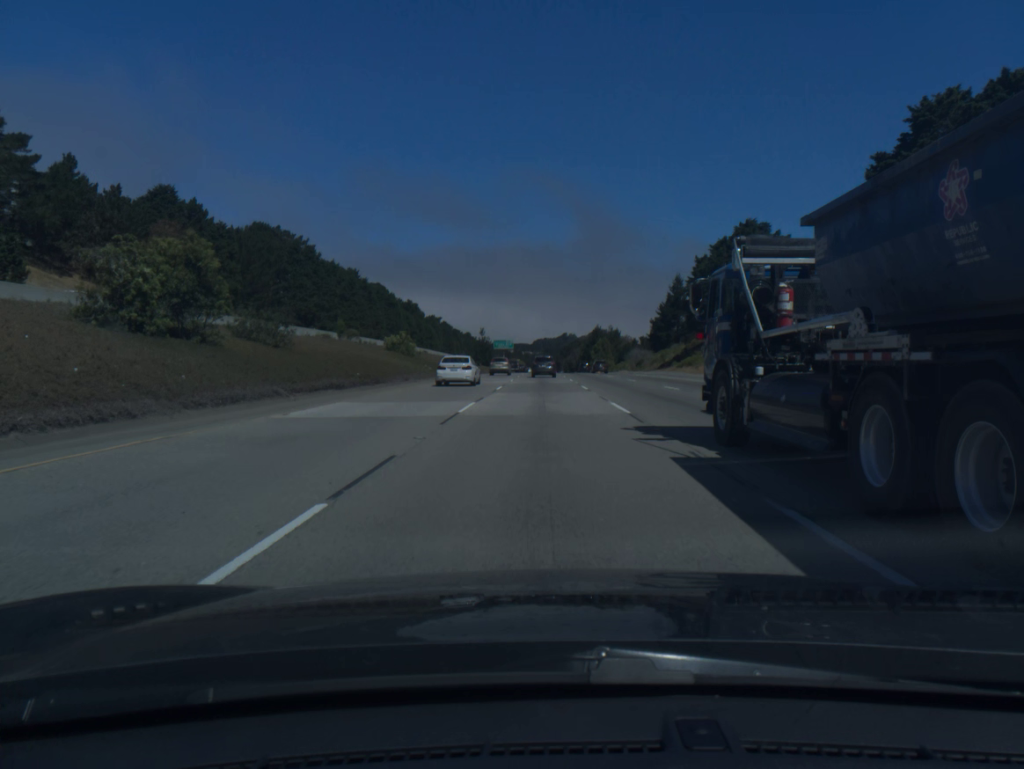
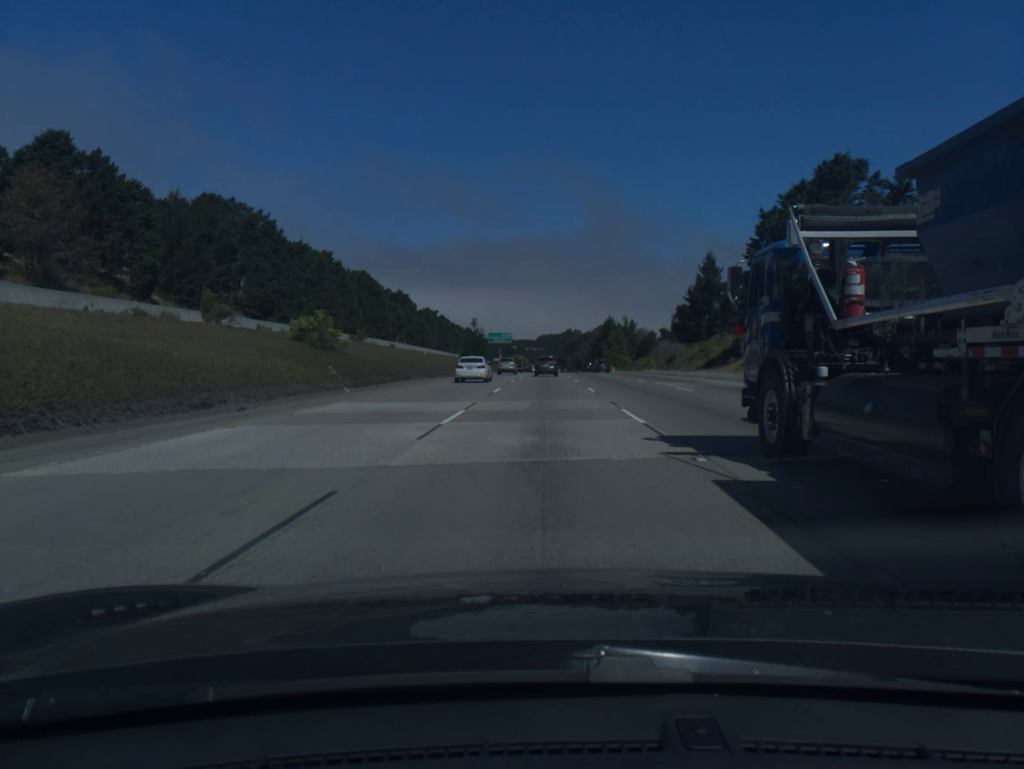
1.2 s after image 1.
(0.0, +32.1) m; 0°
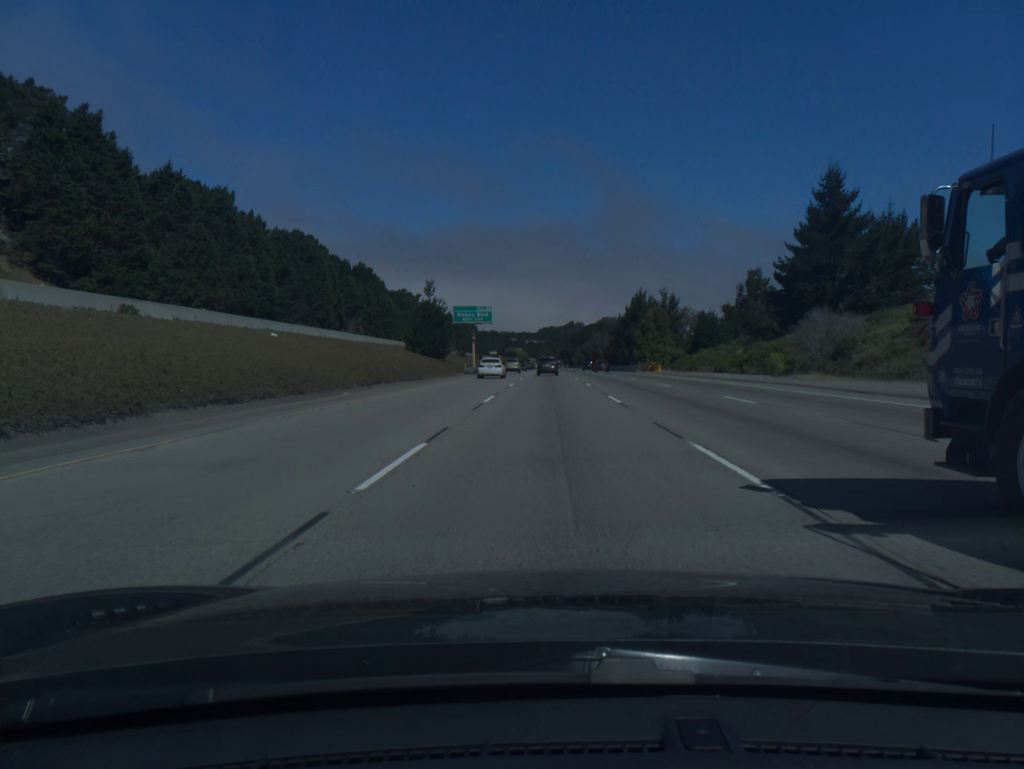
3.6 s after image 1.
(-0.3, +65.7) m; 0°
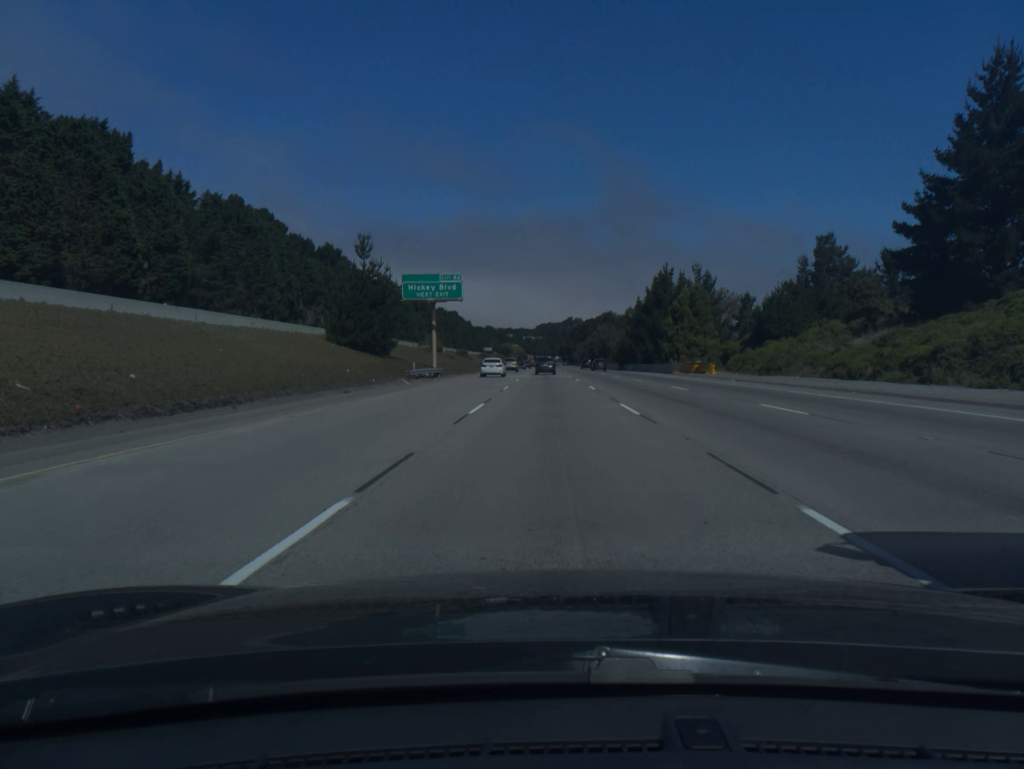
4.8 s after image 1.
(0.0, +33.5) m; 0°
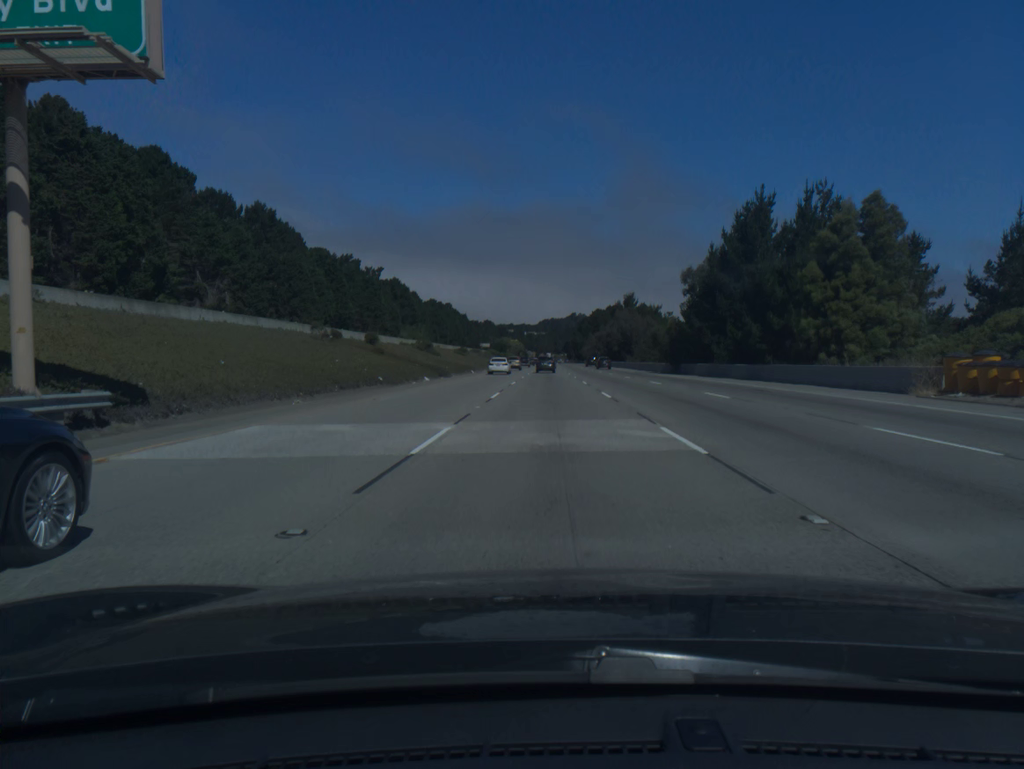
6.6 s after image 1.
(0.0, +51.2) m; 0°
